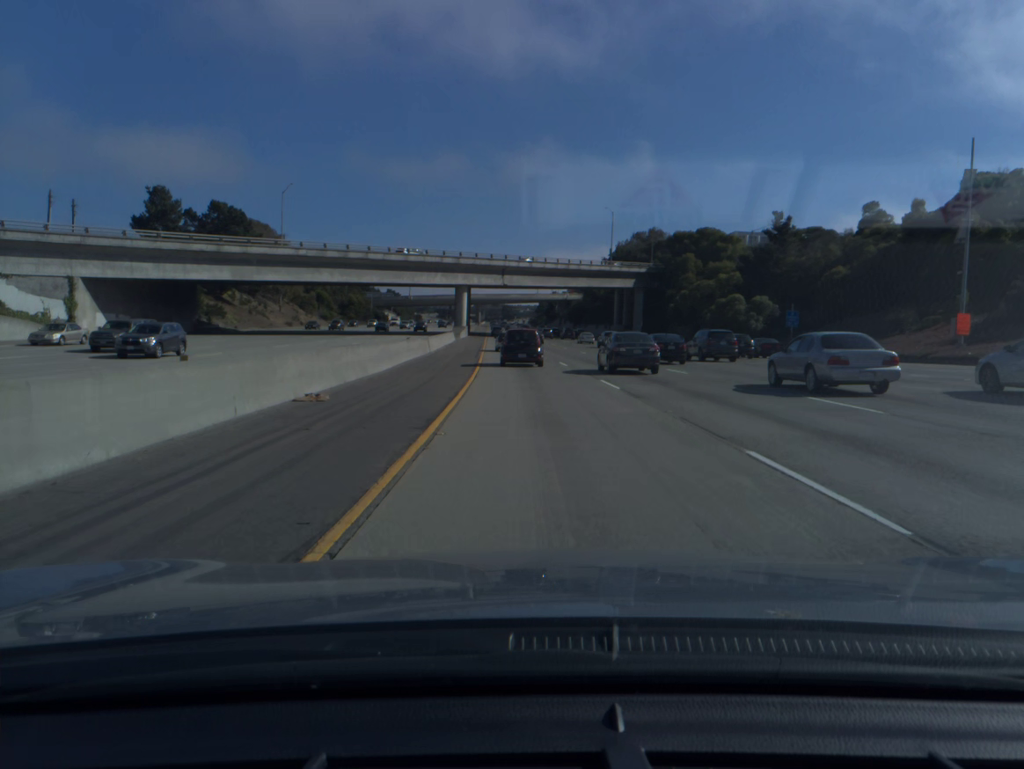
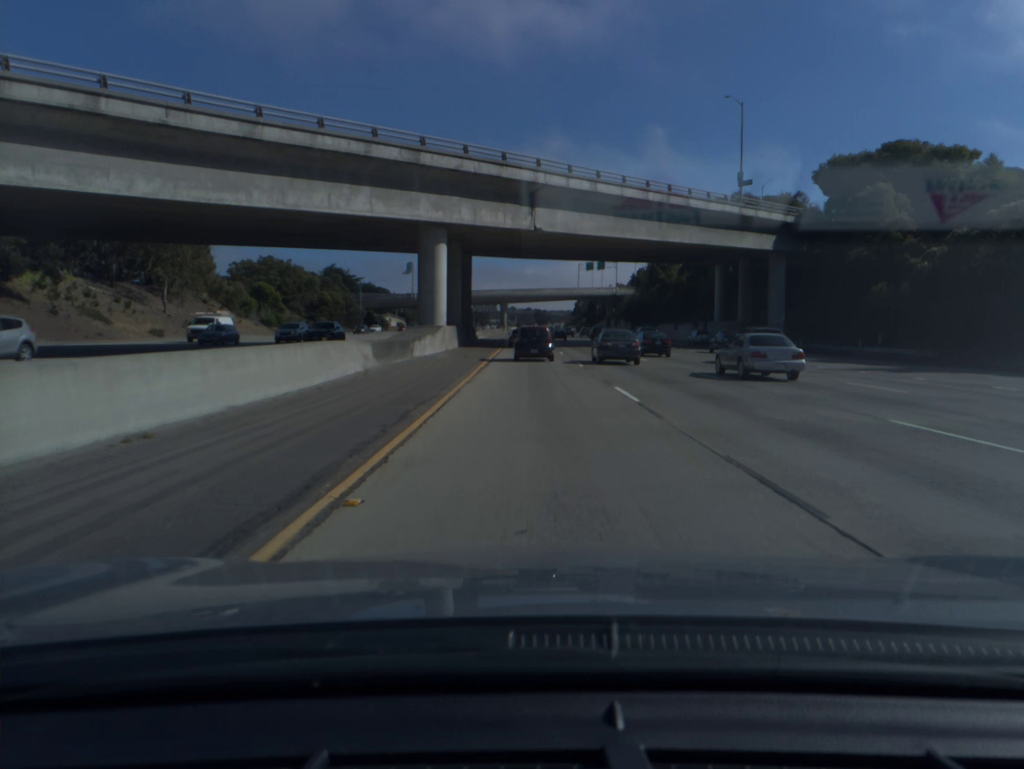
(-1.7, +62.6) m; -2°
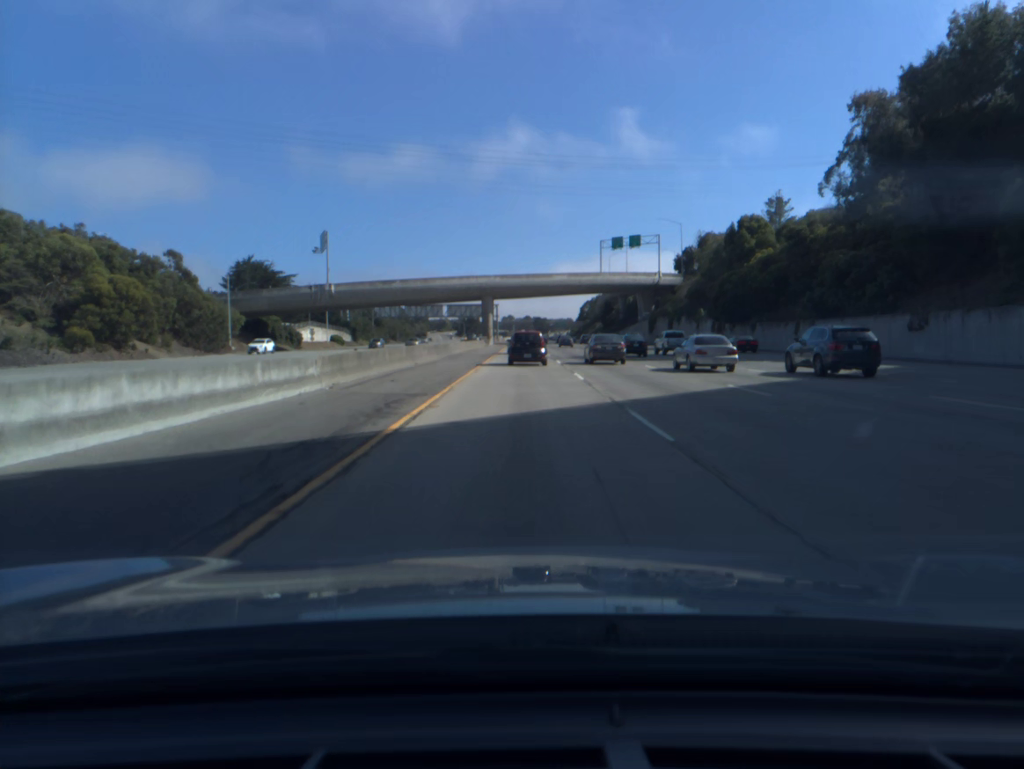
(0.0, +78.7) m; 0°
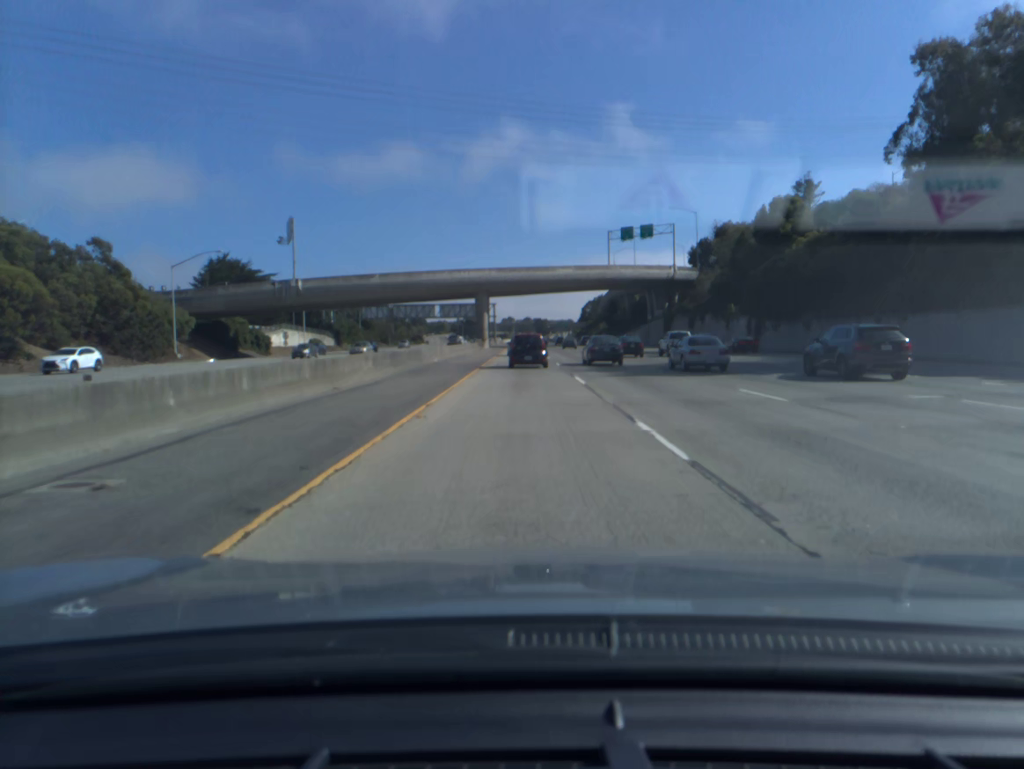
(0.0, +15.9) m; 0°
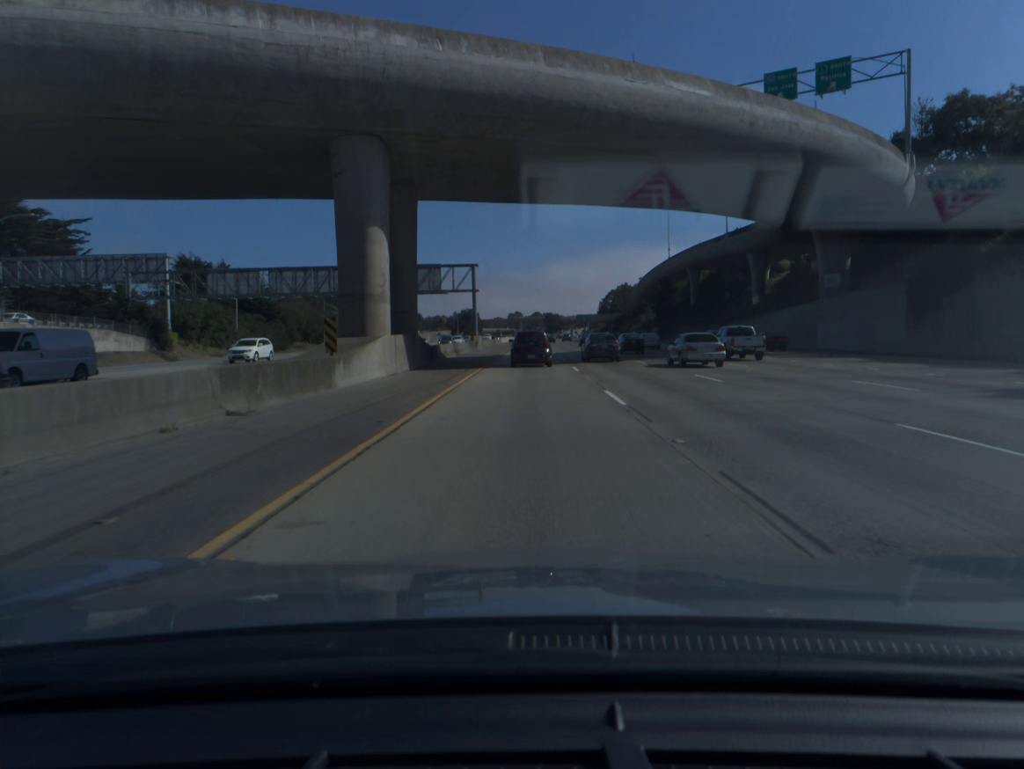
(-0.3, +81.7) m; 0°
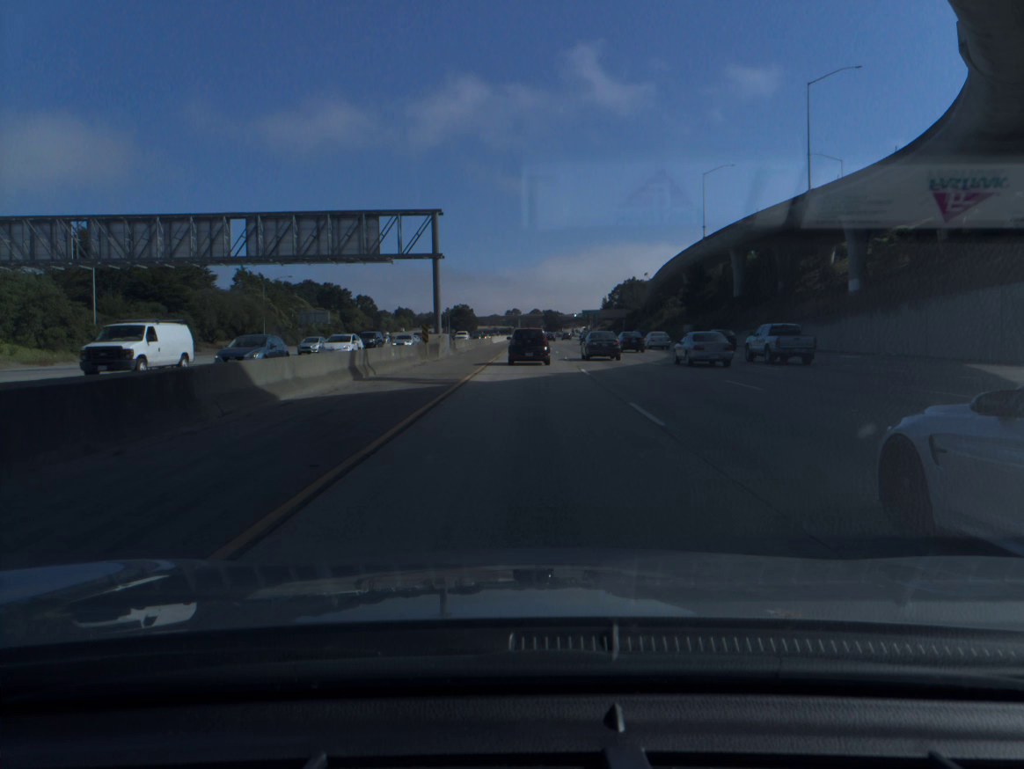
(0.0, +32.9) m; 0°
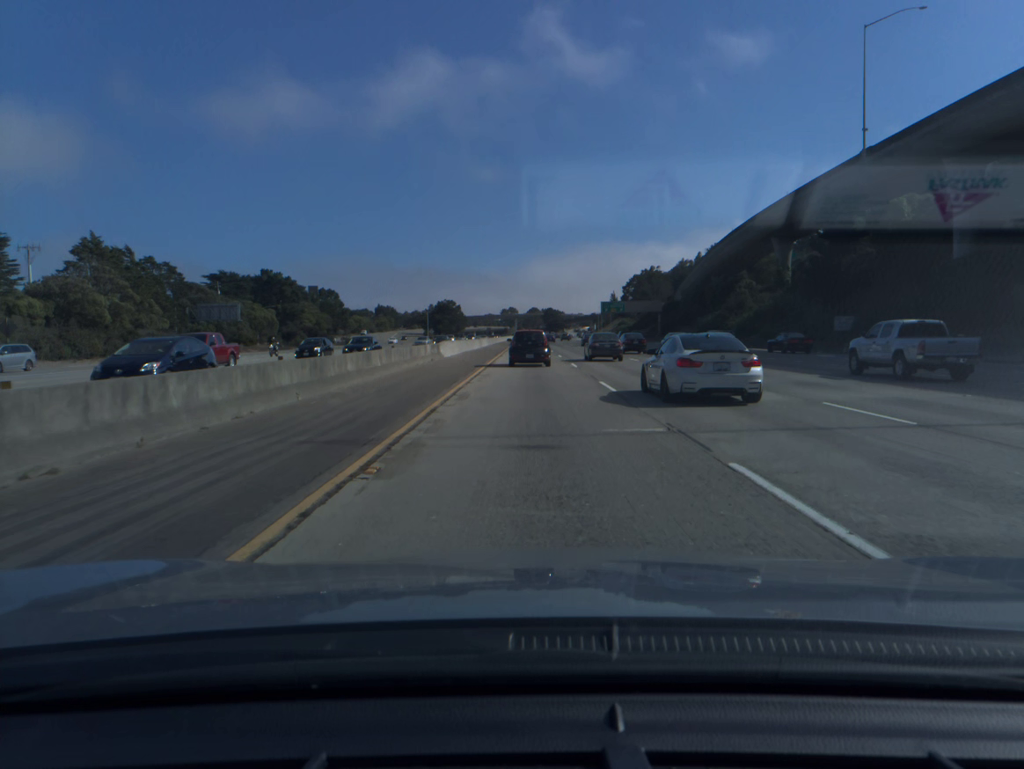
(0.0, +65.8) m; 0°
